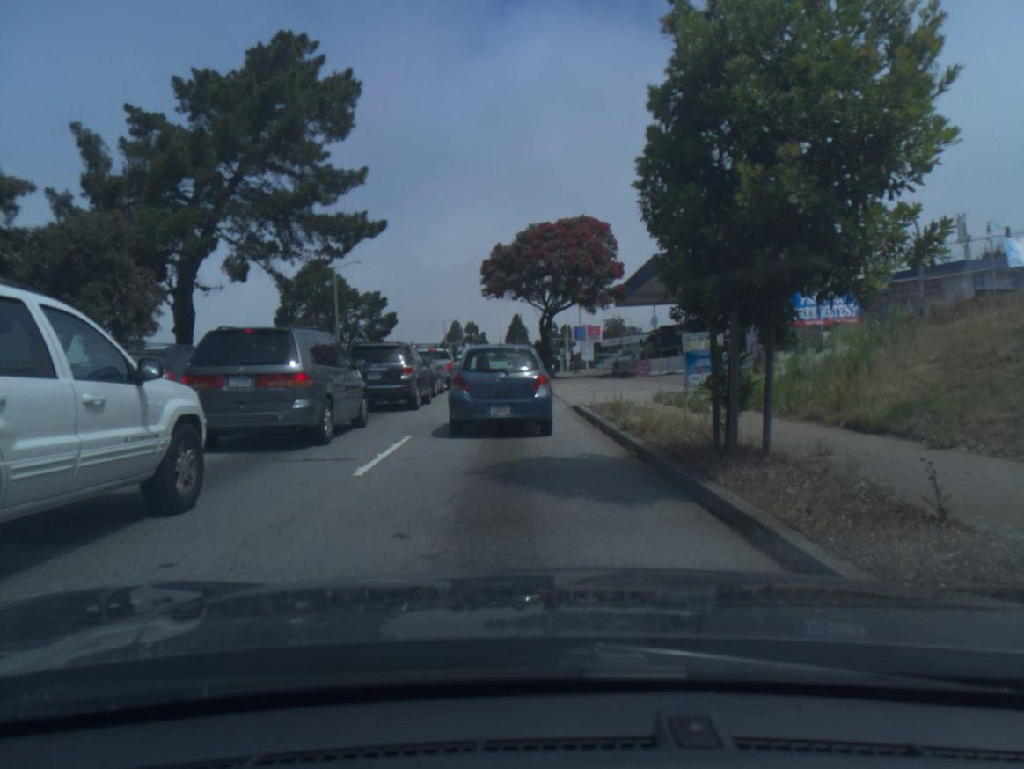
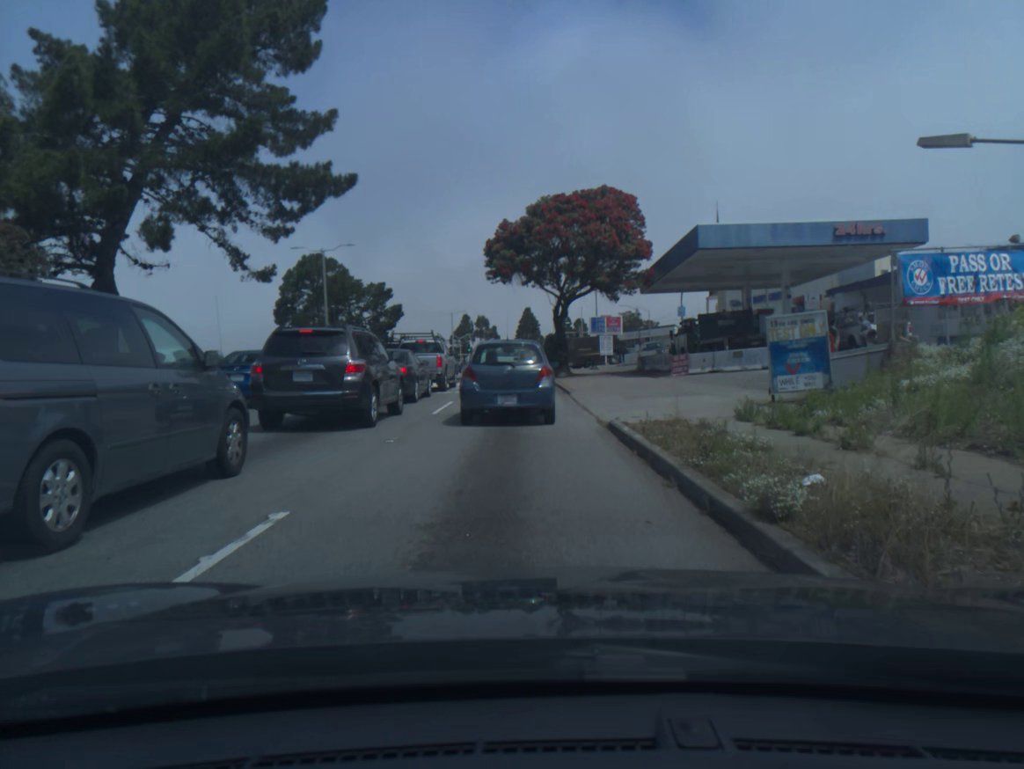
(0.0, +6.7) m; -1°
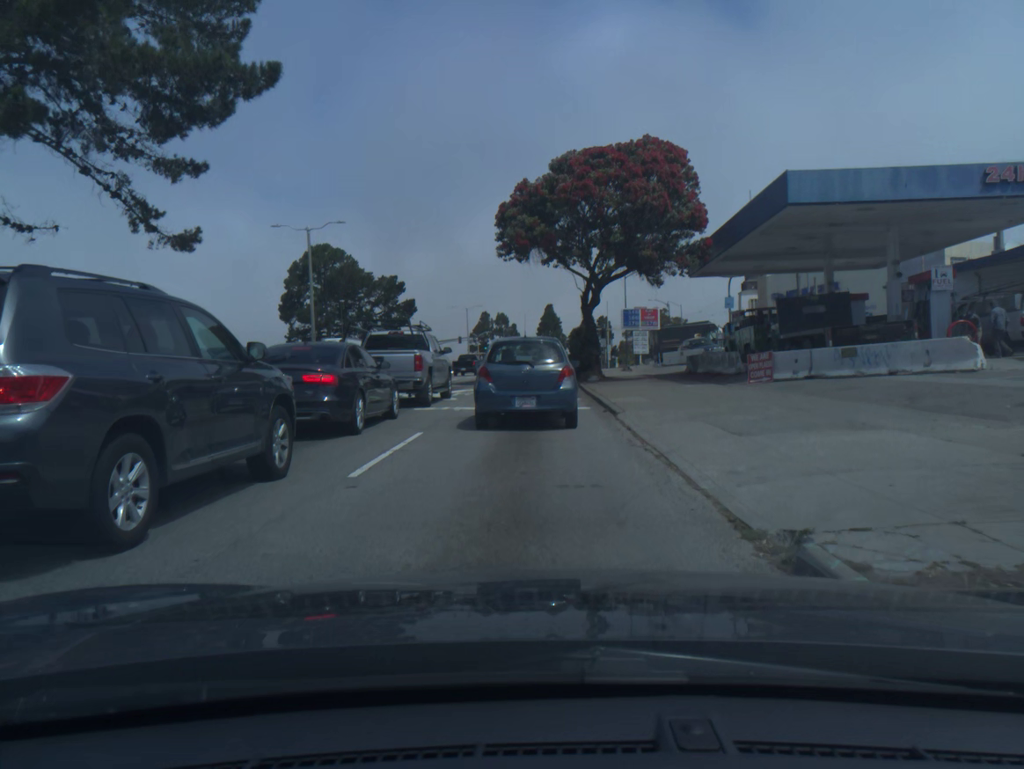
(-0.1, +8.6) m; -1°
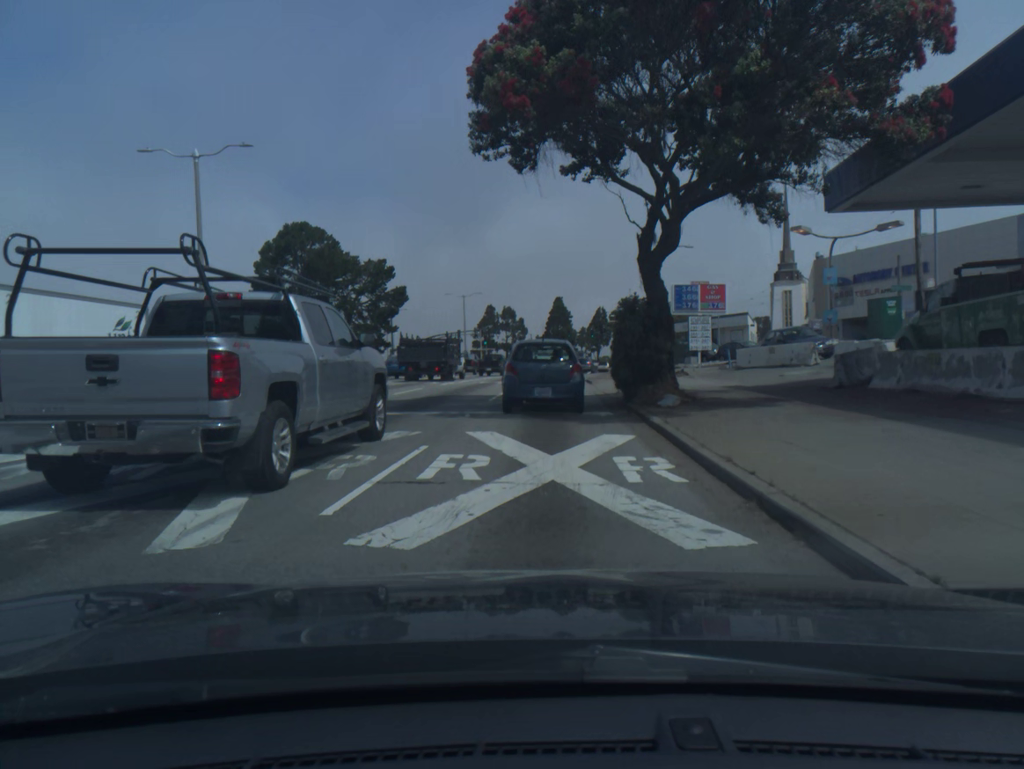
(-0.1, +17.0) m; 0°
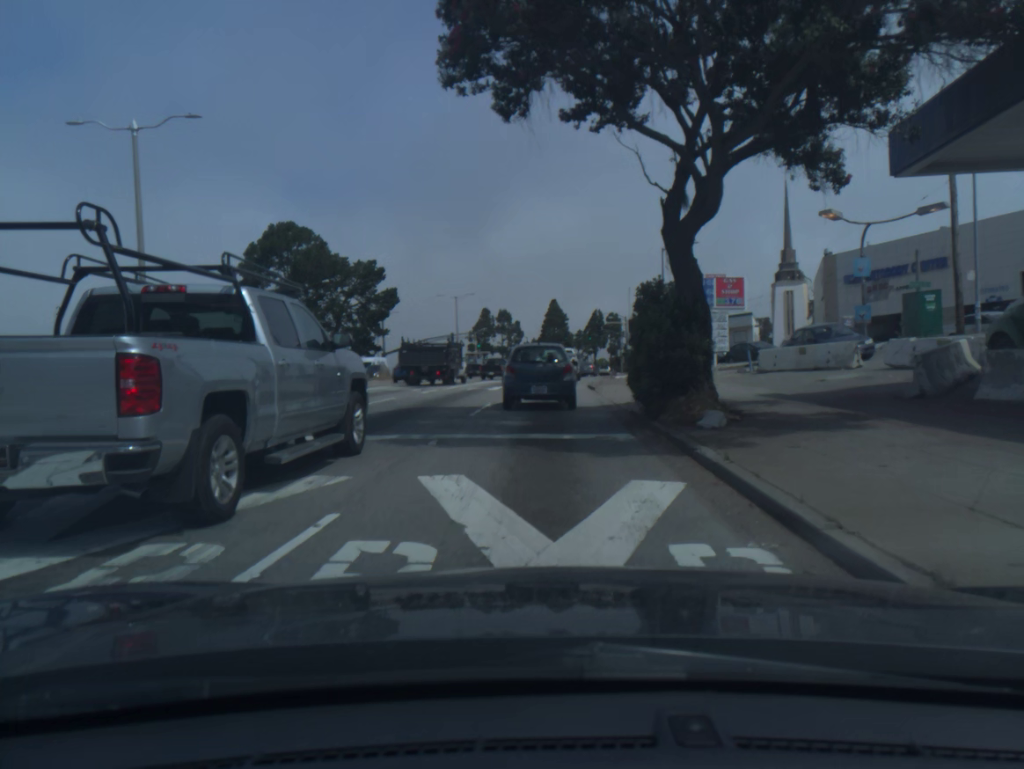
(0.0, +4.3) m; 0°
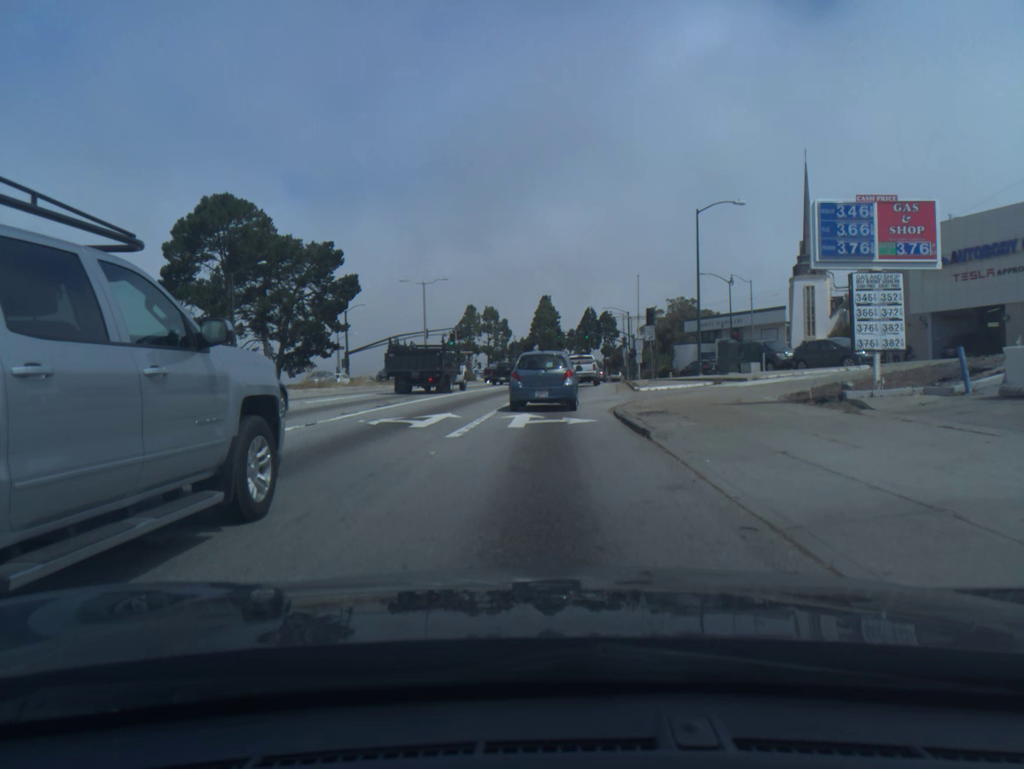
(0.0, +16.3) m; 0°
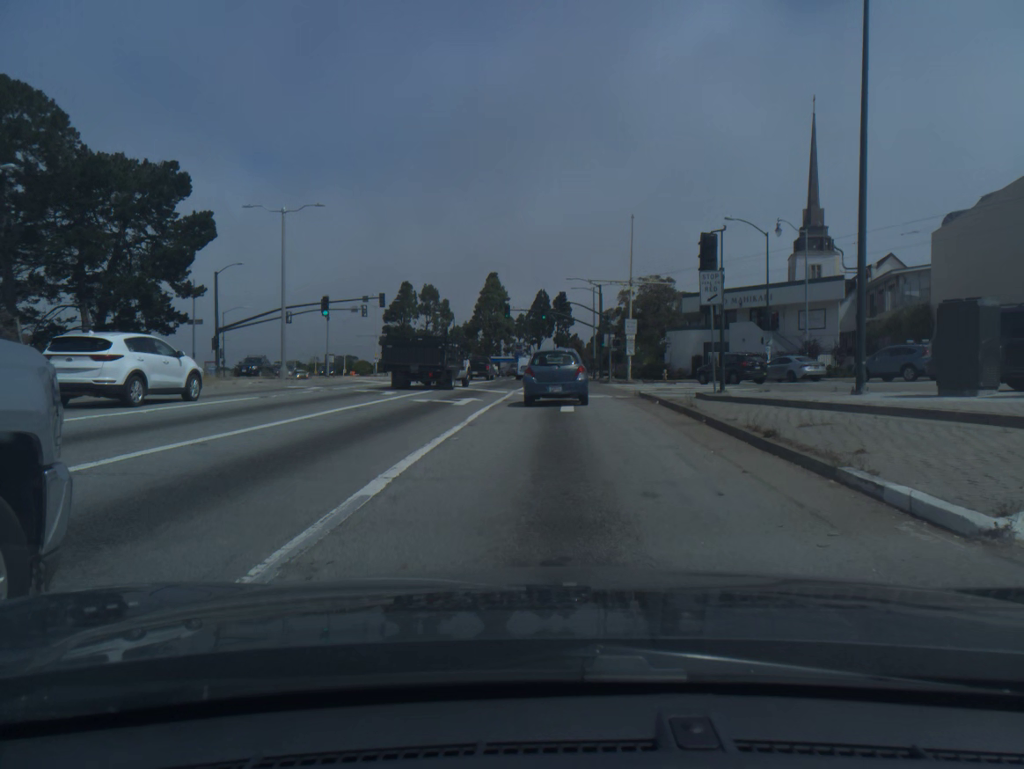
(+0.7, +26.9) m; +4°
